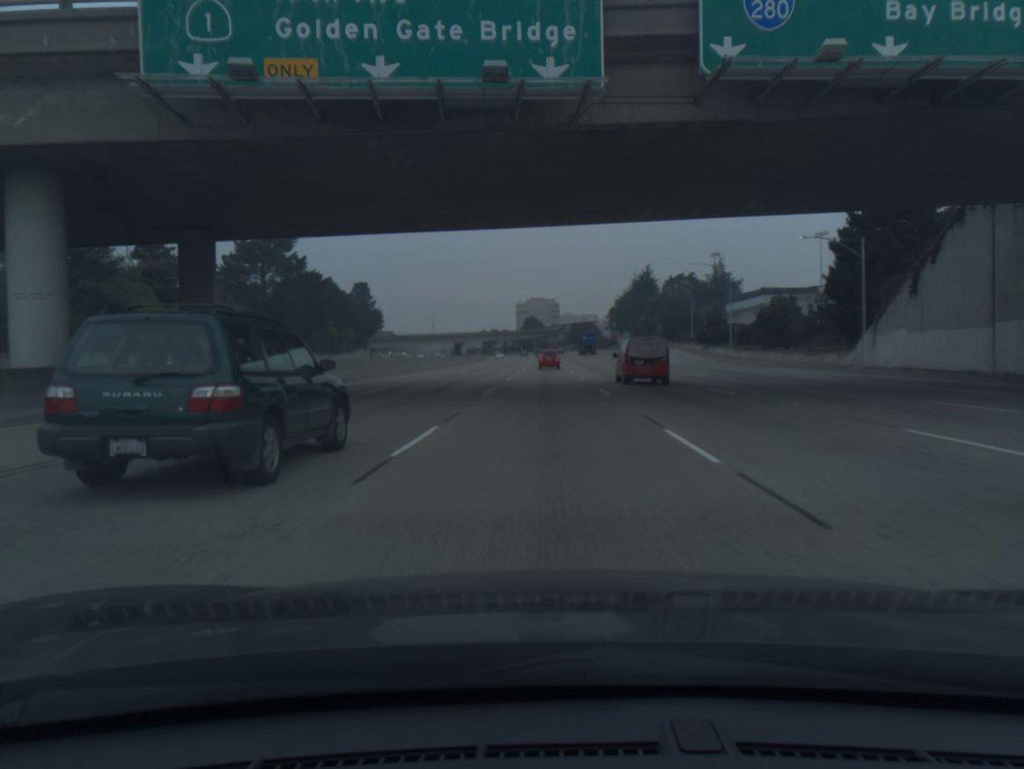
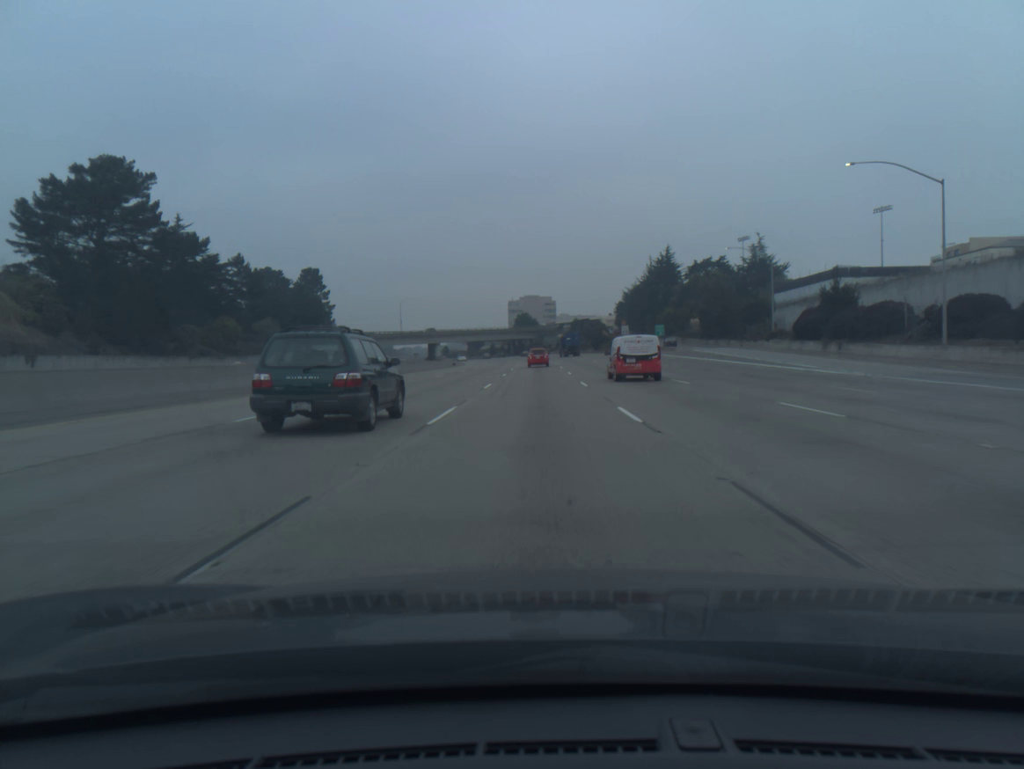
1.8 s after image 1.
(+0.2, +52.2) m; 0°
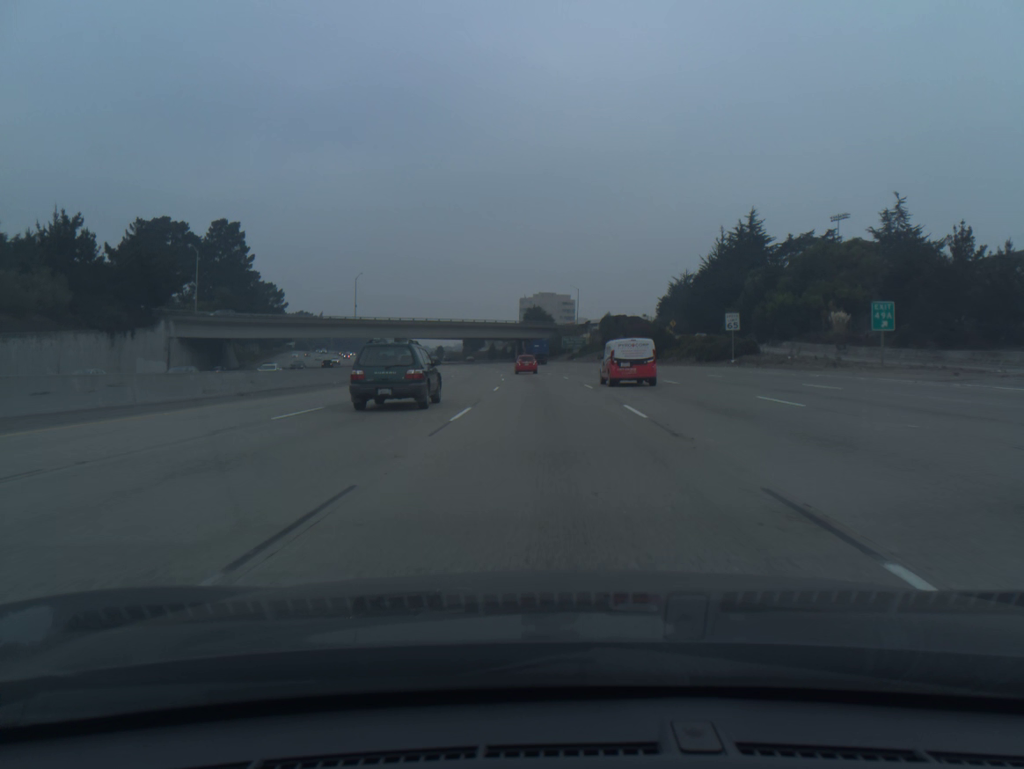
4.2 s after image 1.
(-0.5, +69.9) m; -1°
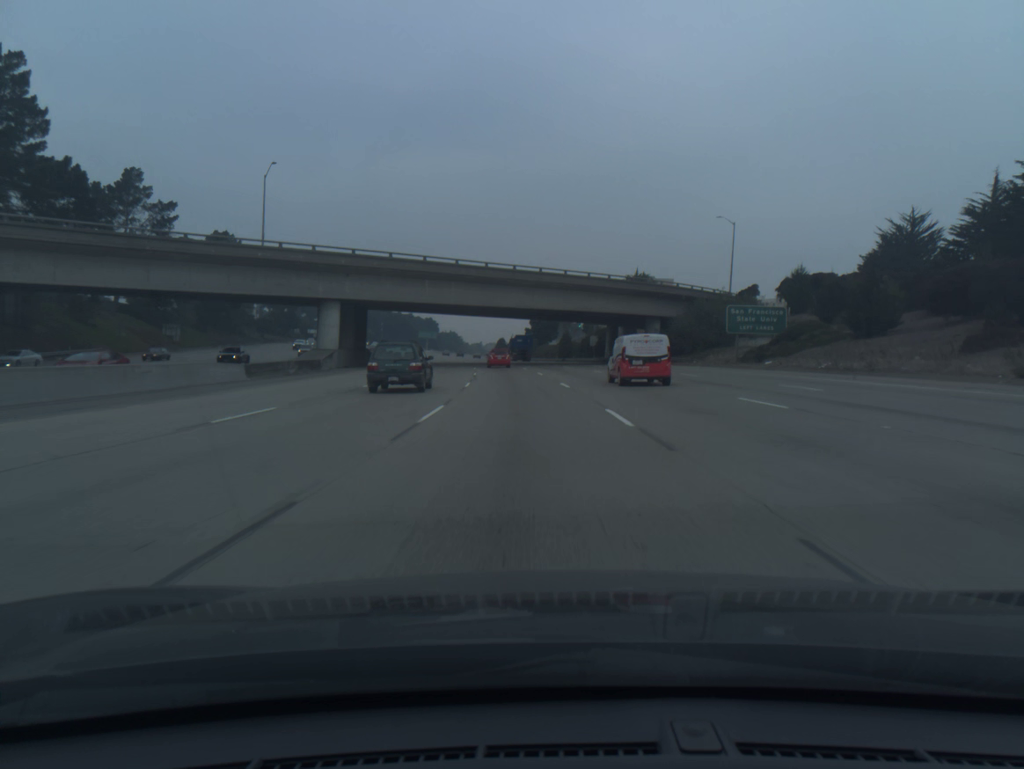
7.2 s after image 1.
(-3.4, +87.1) m; -6°
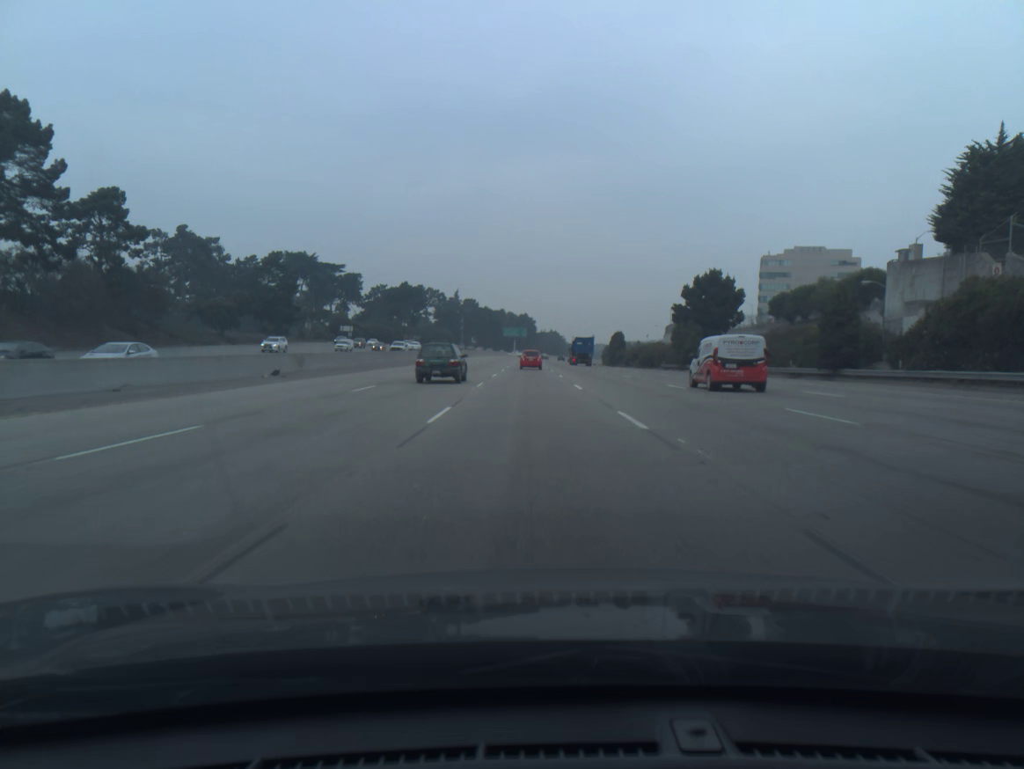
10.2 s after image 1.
(-6.4, +86.1) m; -8°
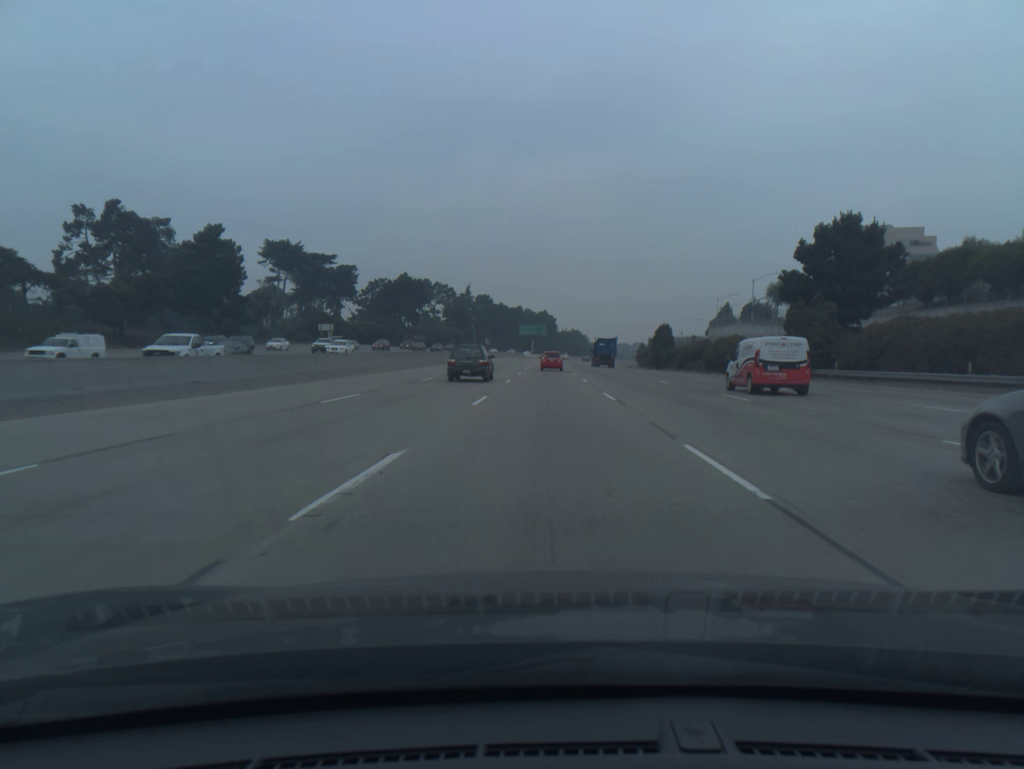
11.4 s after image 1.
(-0.6, +34.3) m; -2°
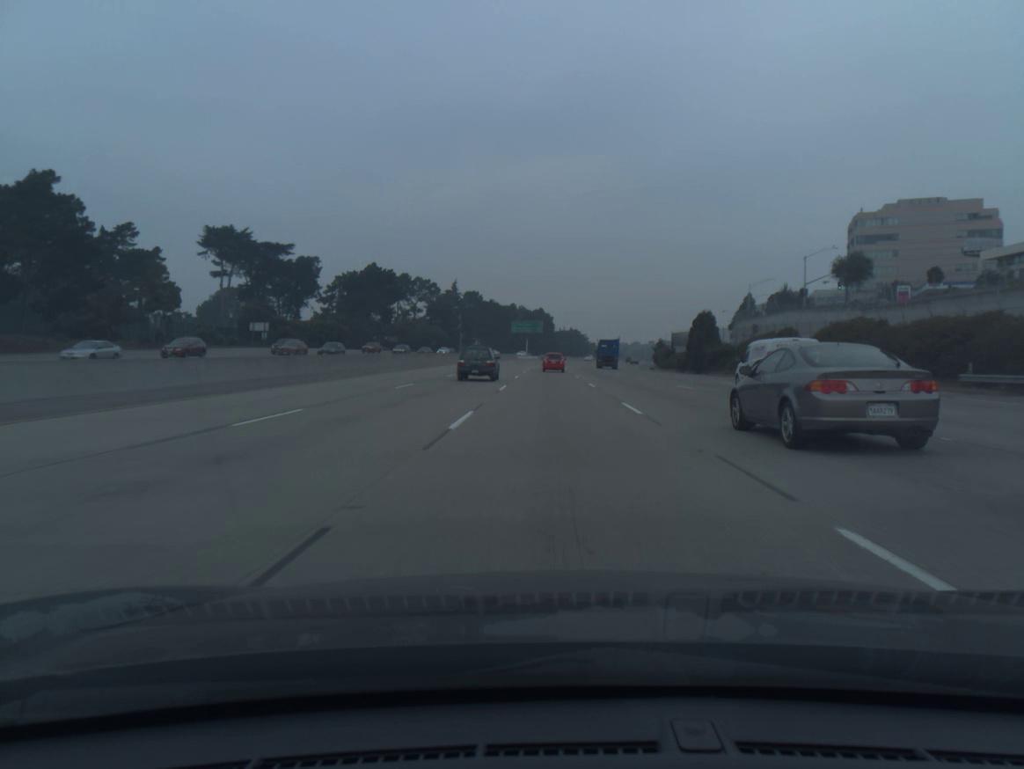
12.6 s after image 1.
(0.0, +34.2) m; 0°
